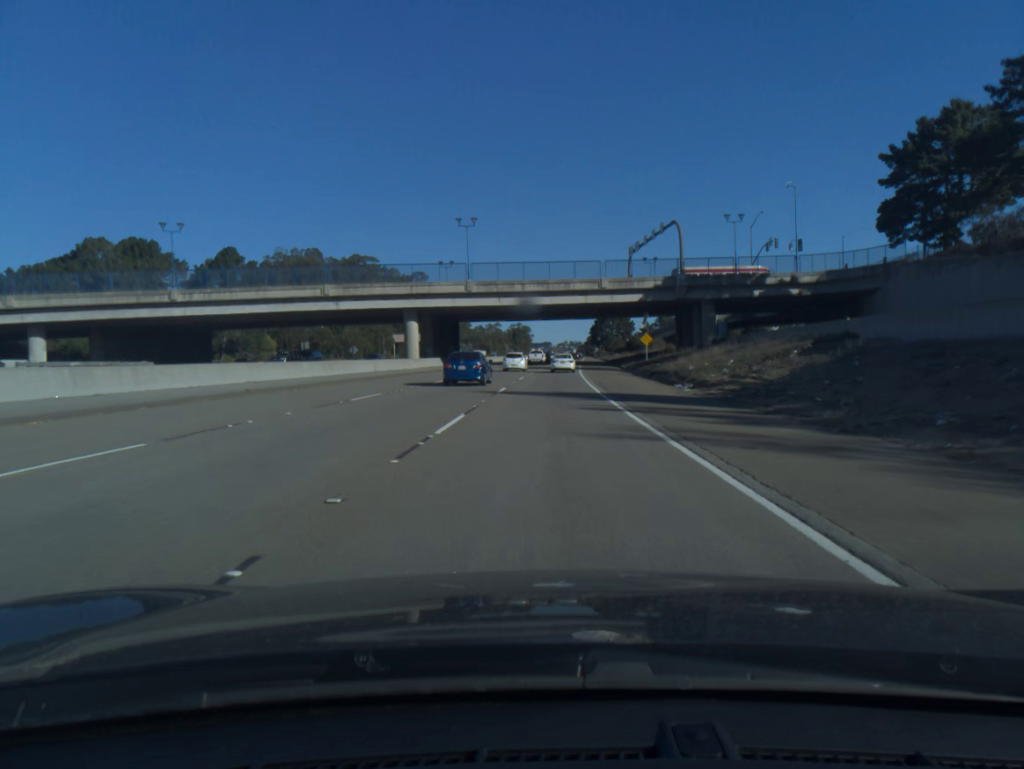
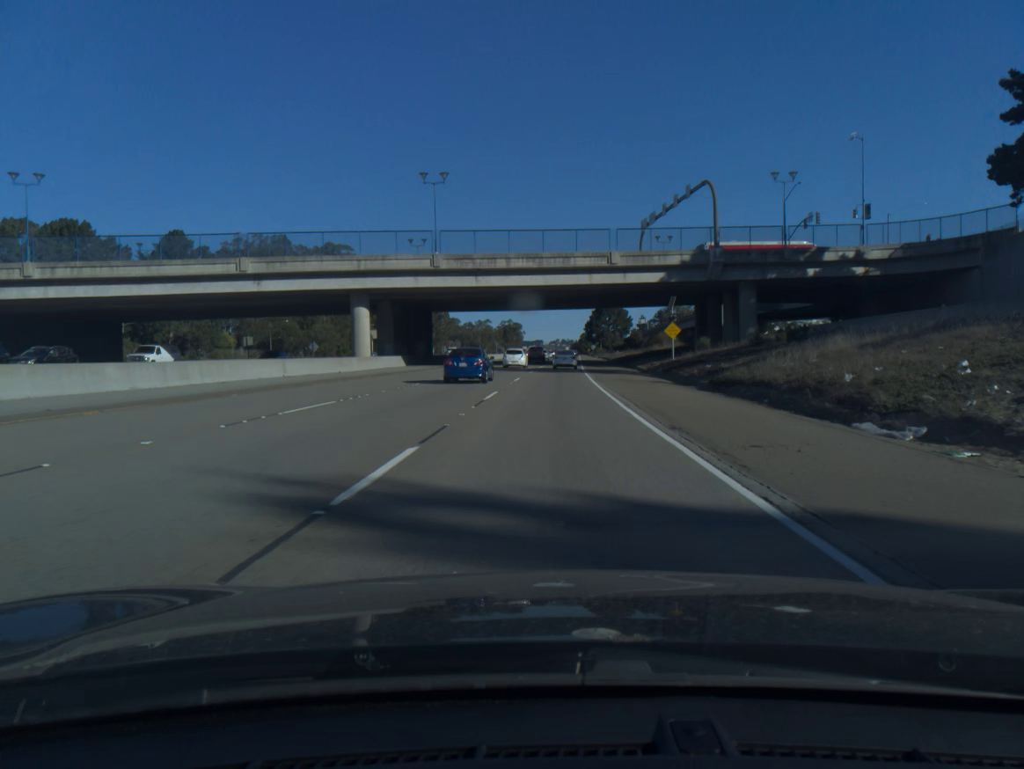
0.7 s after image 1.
(+0.1, +20.1) m; +1°
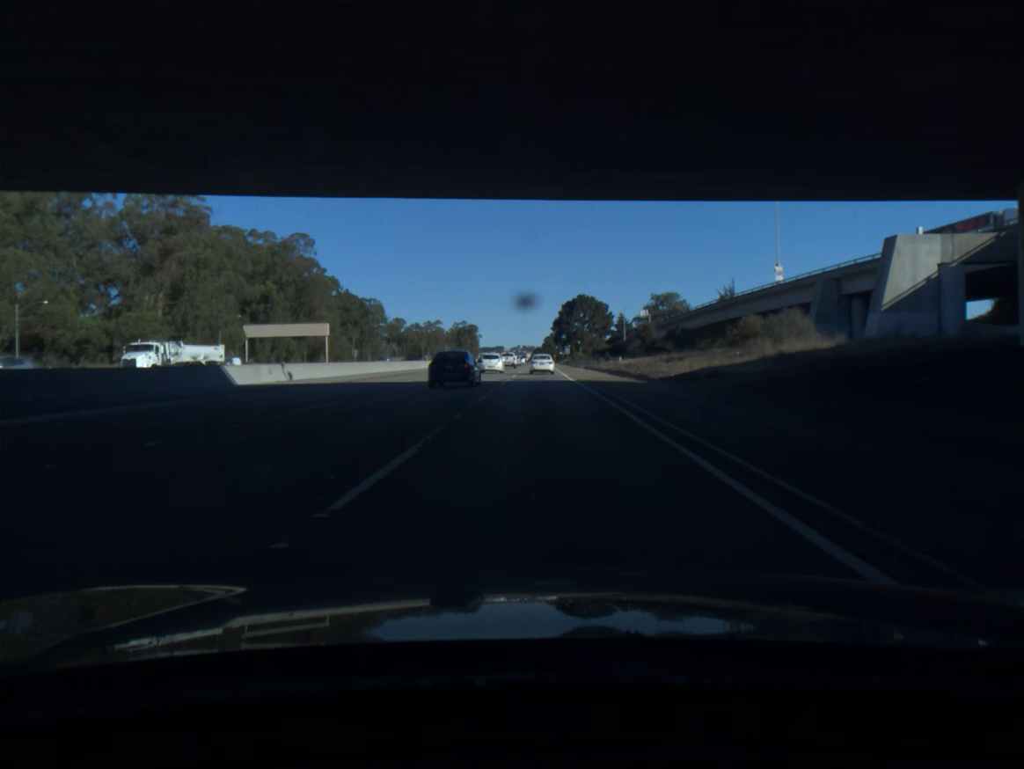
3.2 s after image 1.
(+1.9, +72.8) m; +3°
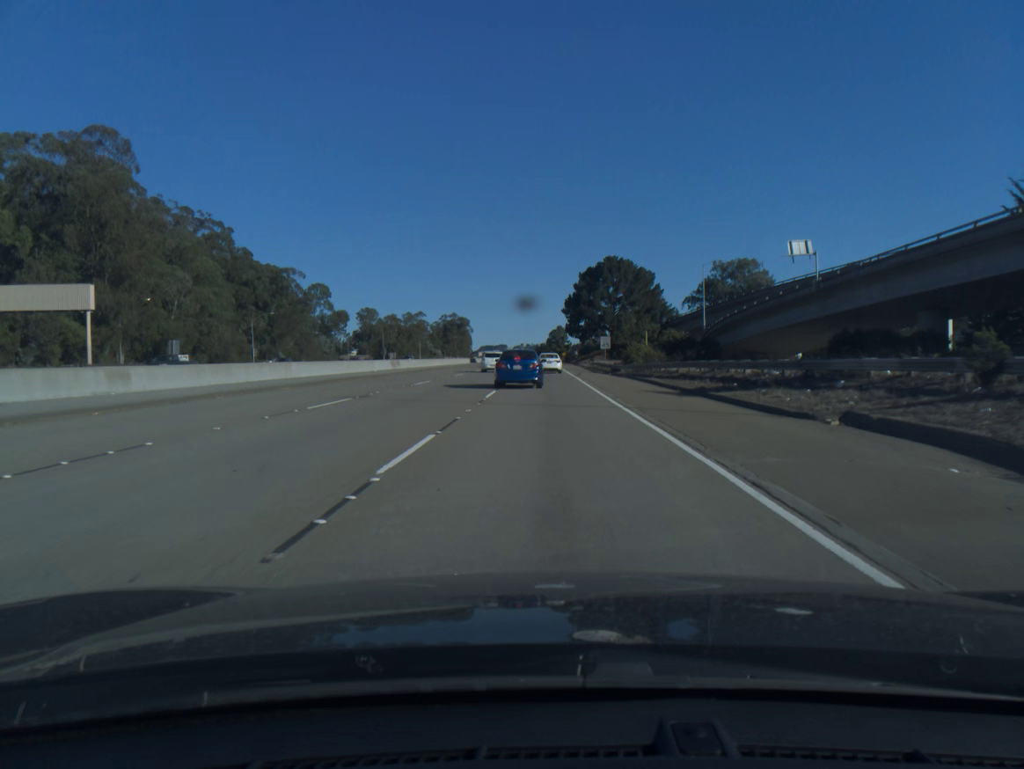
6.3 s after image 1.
(-0.2, +85.5) m; 0°
